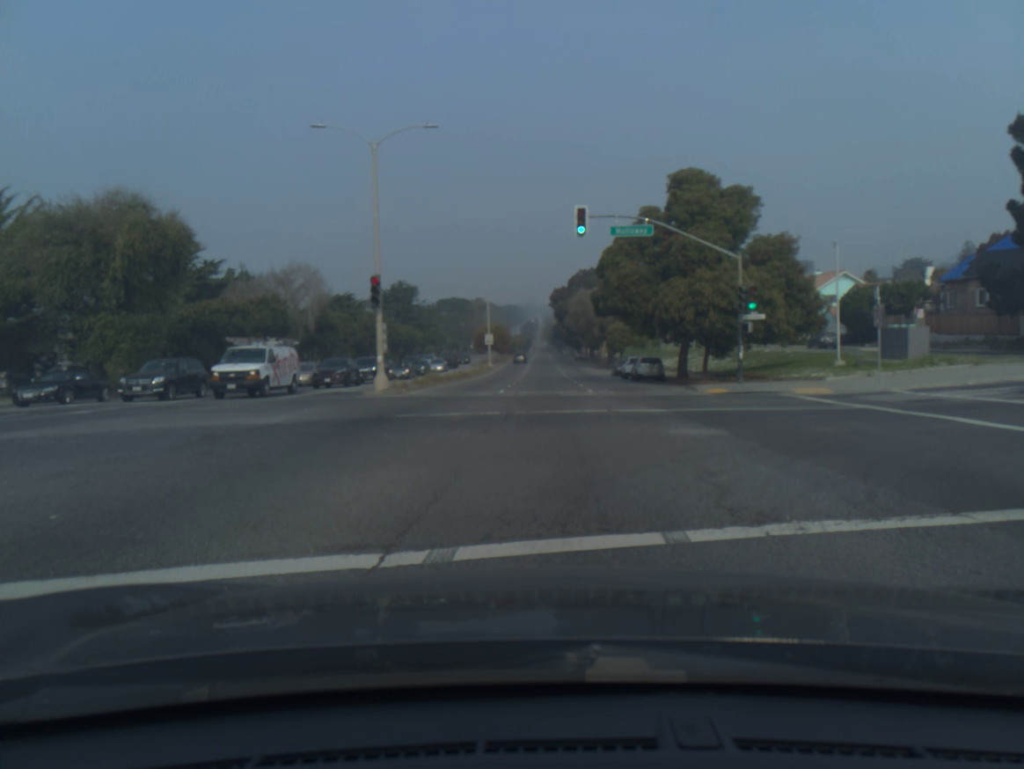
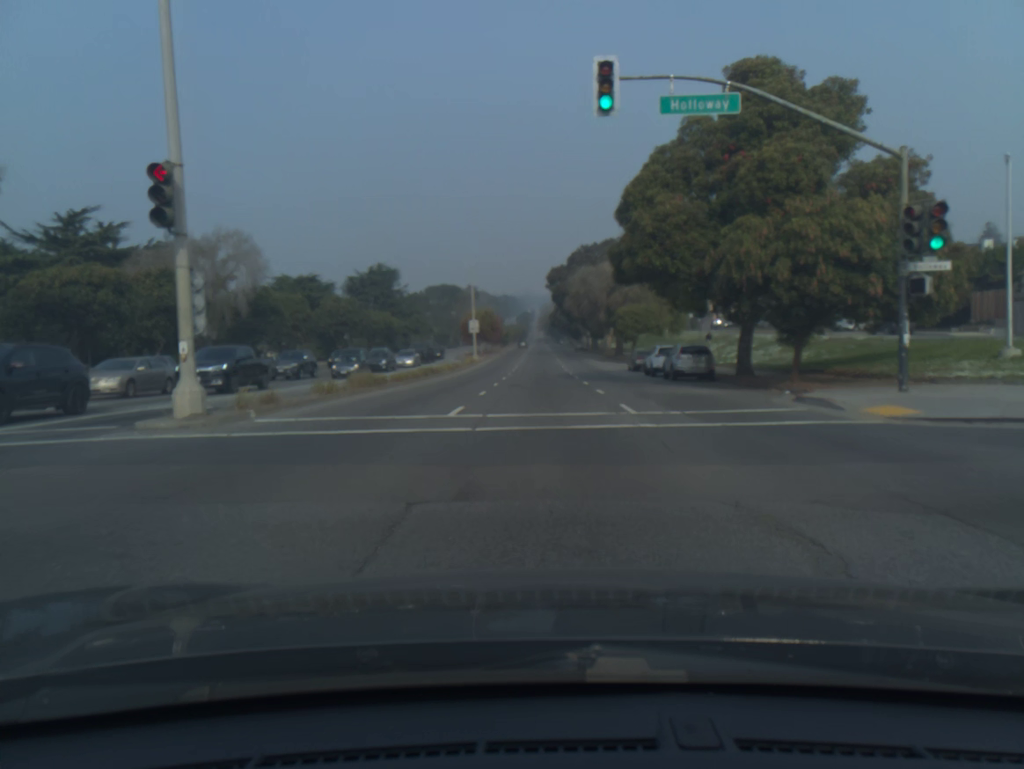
(+0.4, +15.3) m; +2°
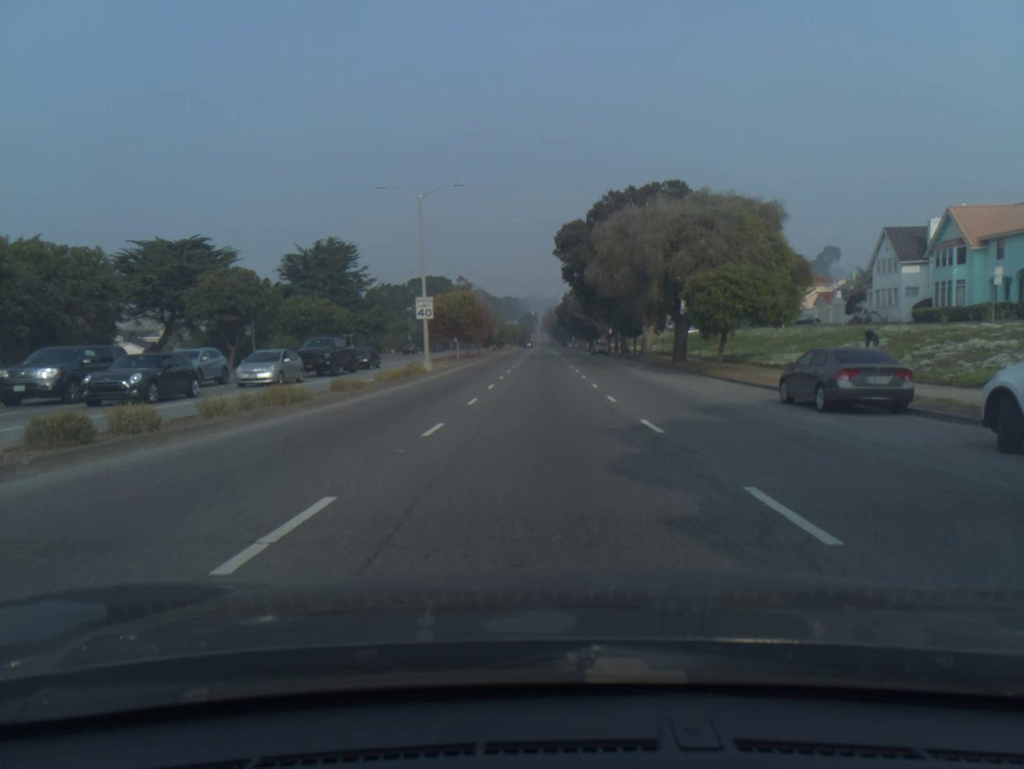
(-0.3, +32.9) m; -1°
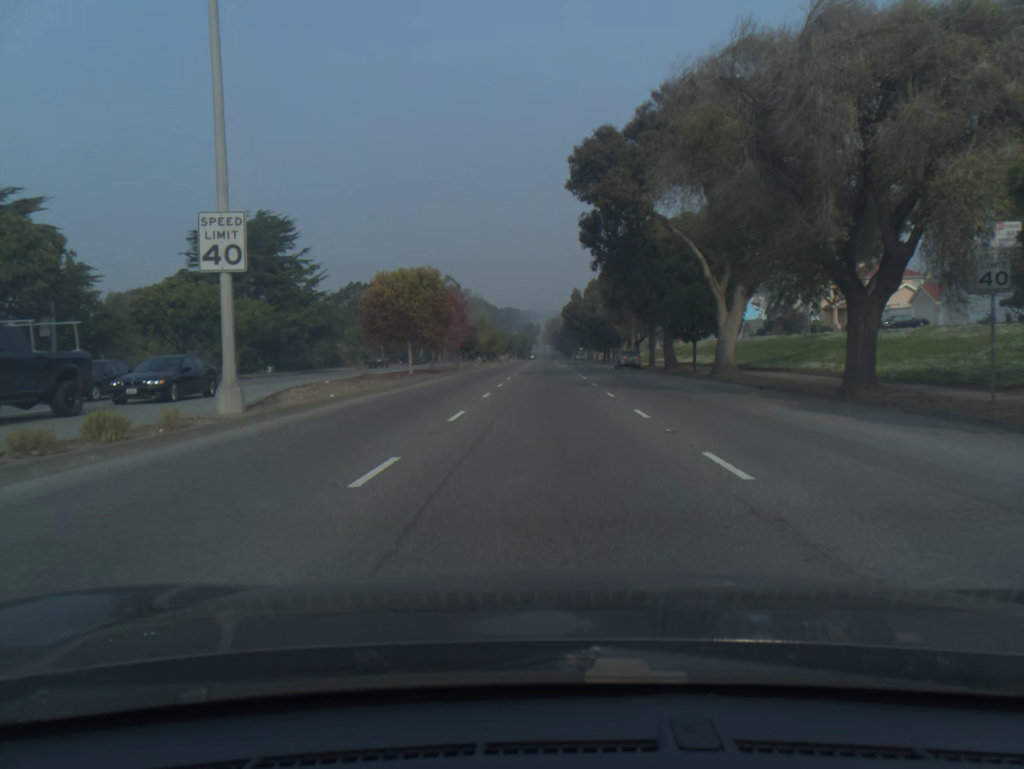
(0.0, +26.5) m; 0°
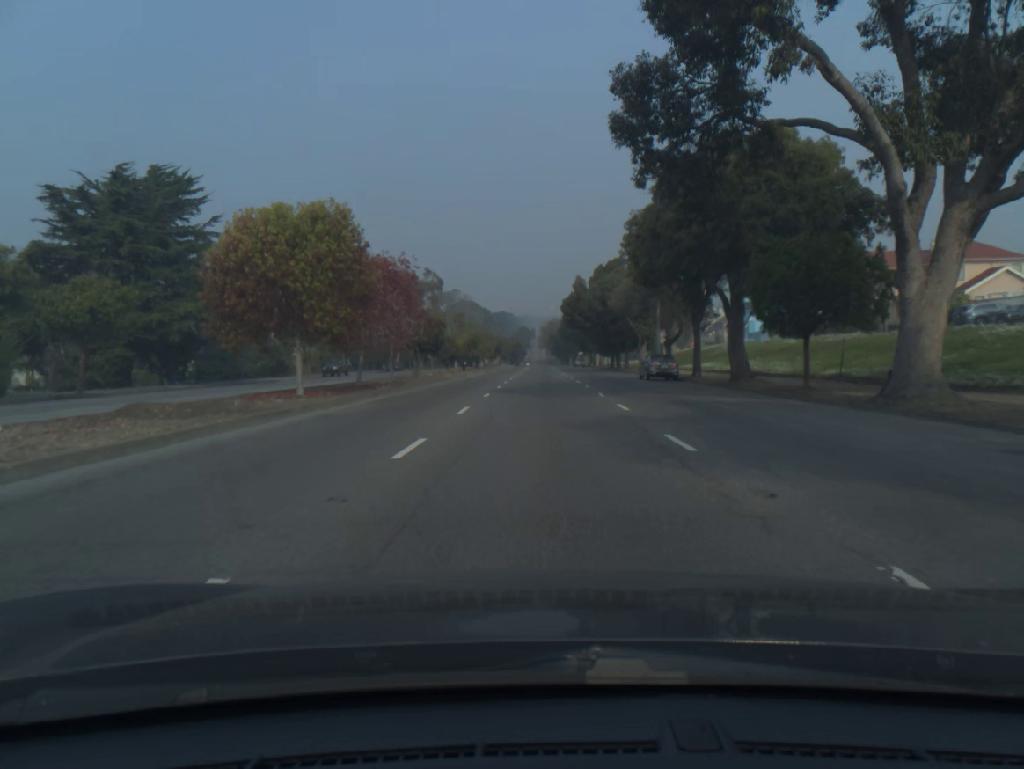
(+0.1, +19.7) m; 0°
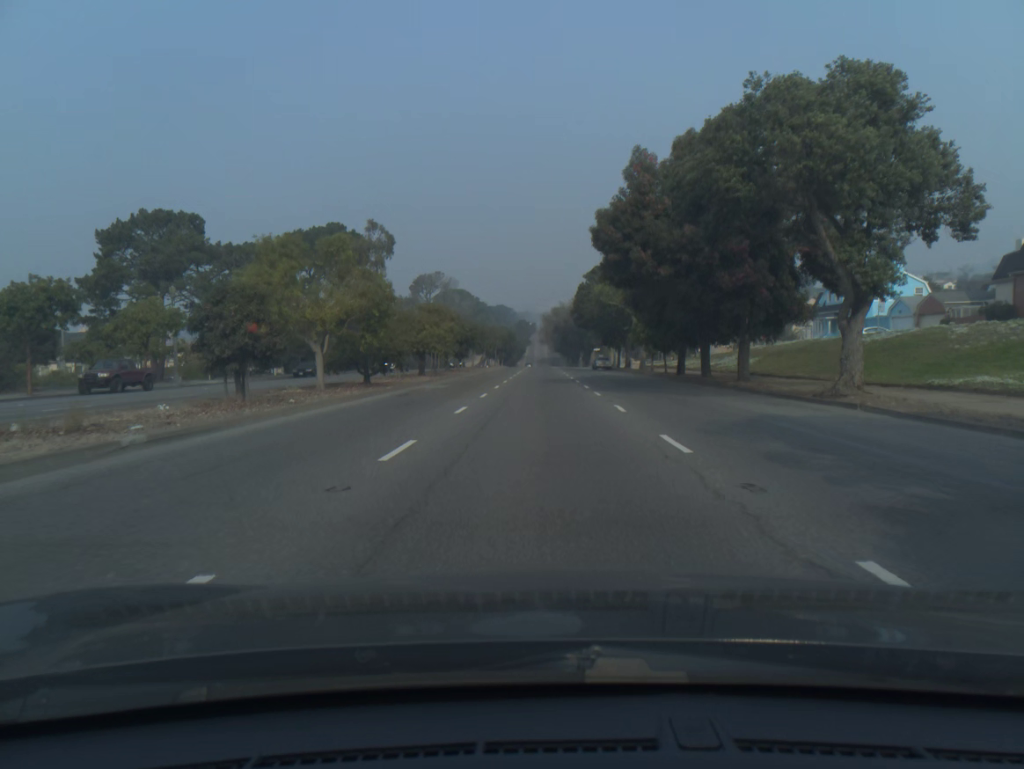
(-0.1, +43.4) m; 0°
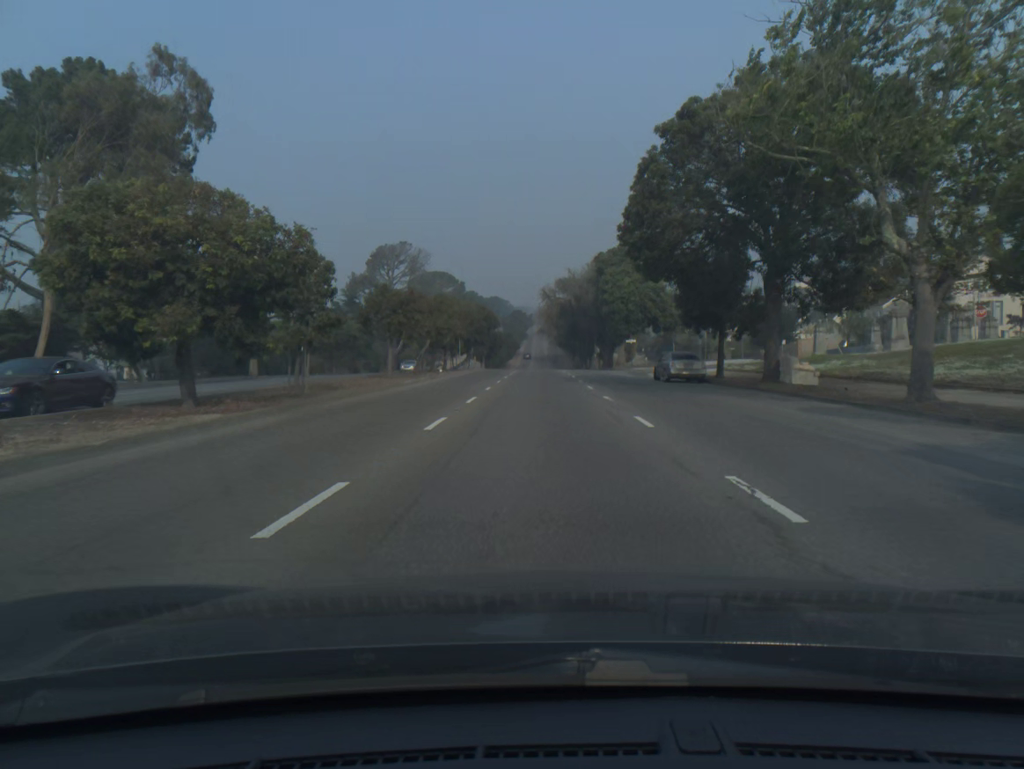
(0.0, +47.8) m; 0°
